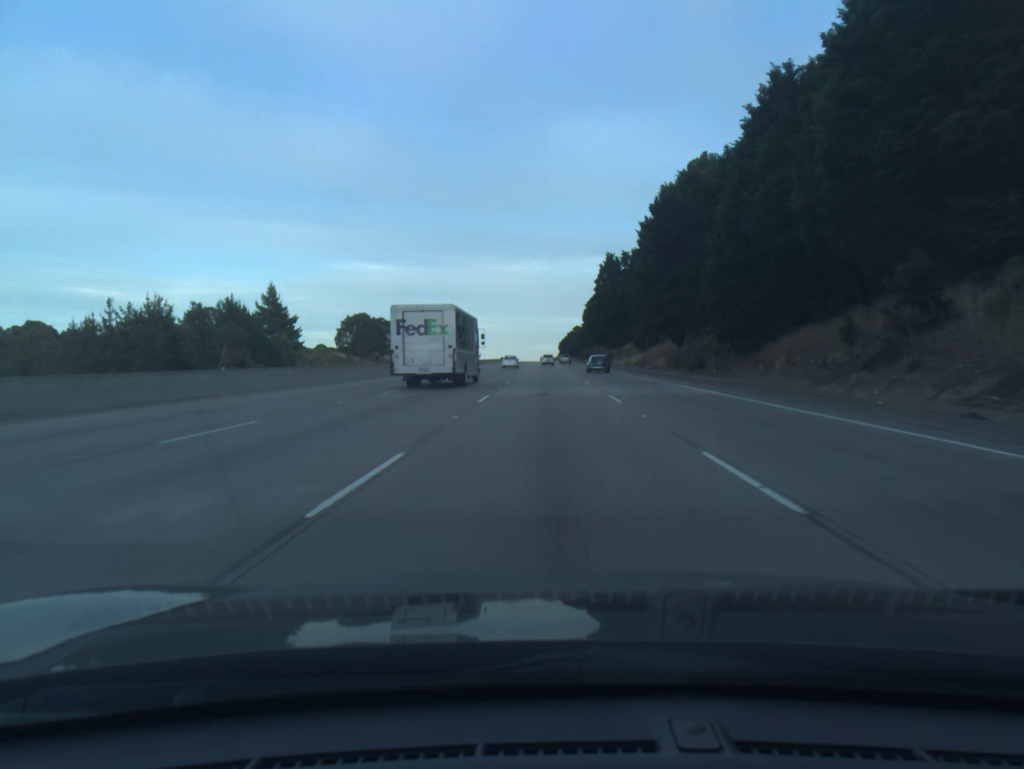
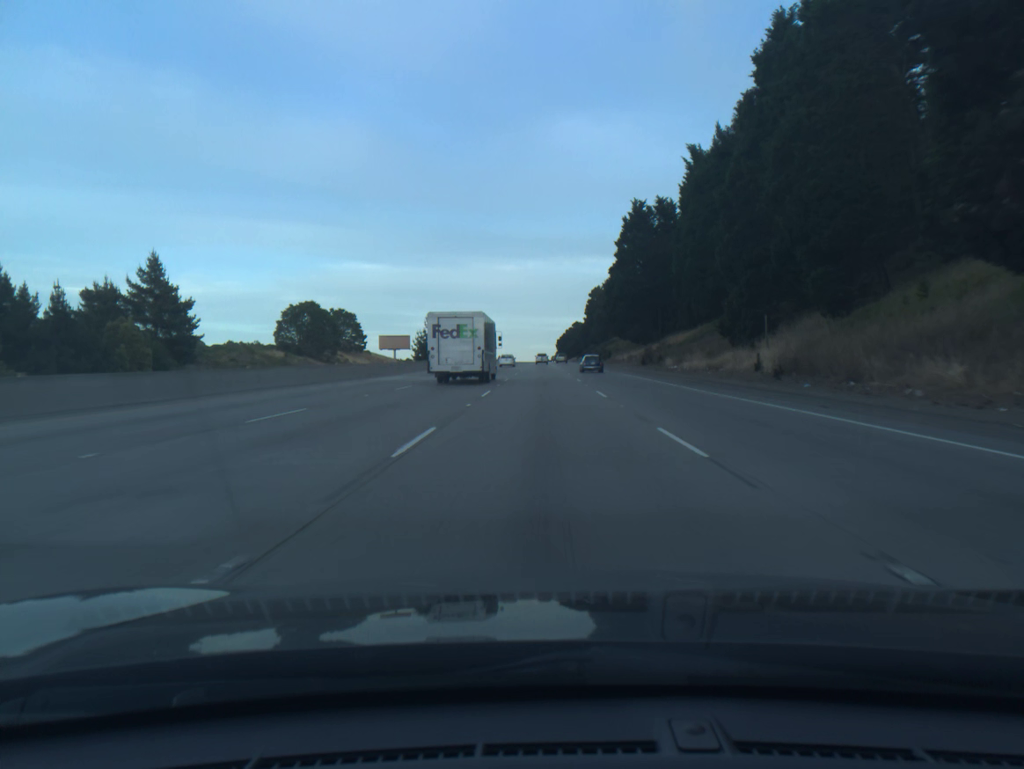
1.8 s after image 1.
(+0.2, +55.1) m; 0°
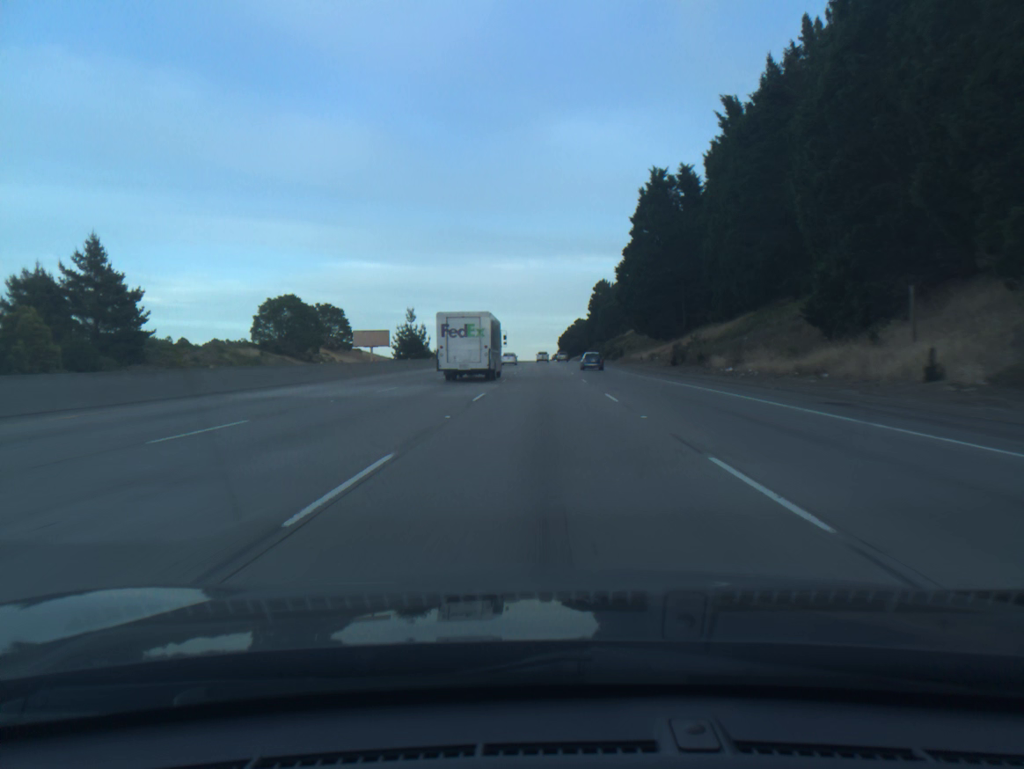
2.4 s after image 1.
(0.0, +18.4) m; 0°
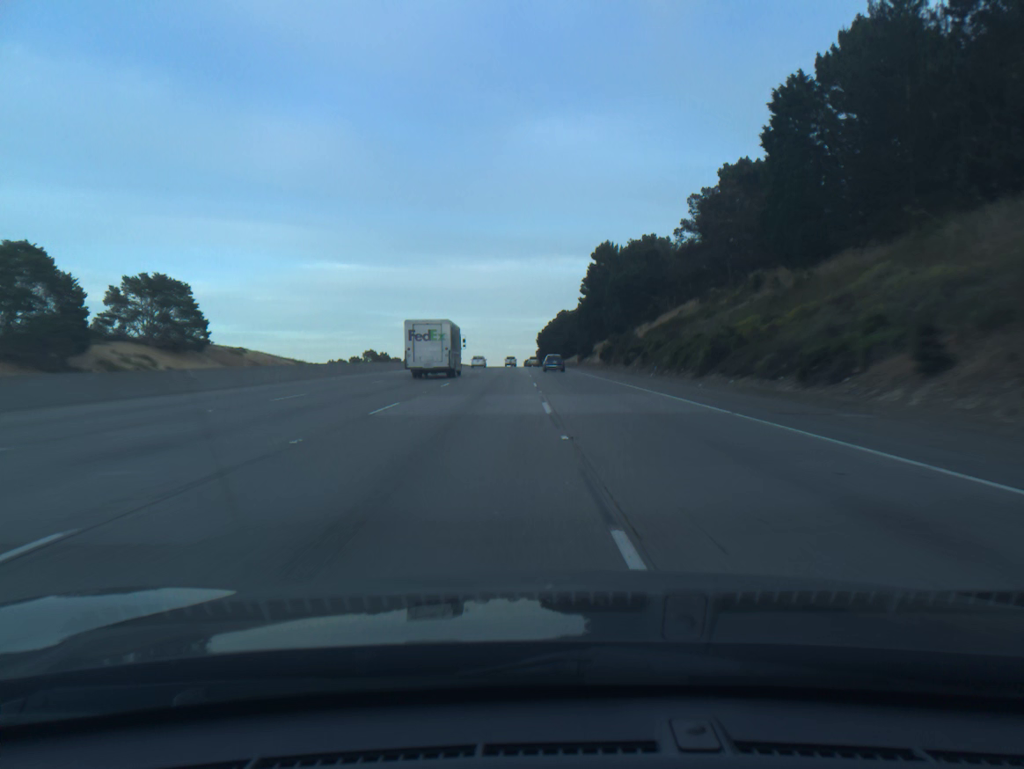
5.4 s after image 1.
(+1.3, +91.8) m; +2°
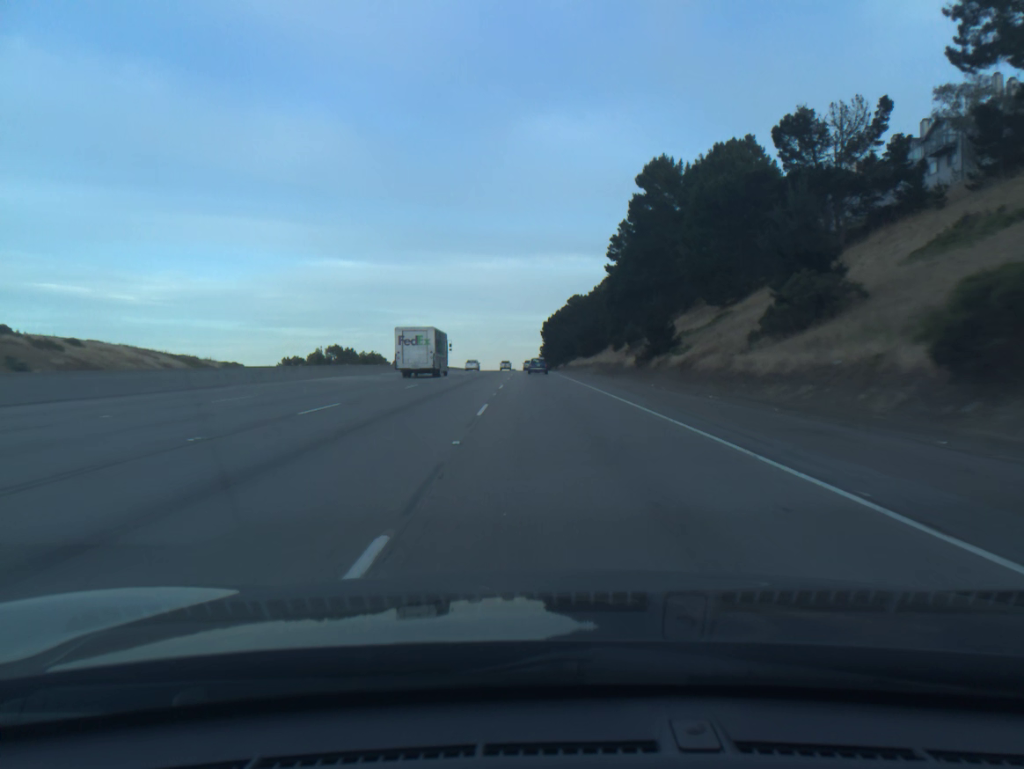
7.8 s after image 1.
(-0.6, +73.2) m; 0°
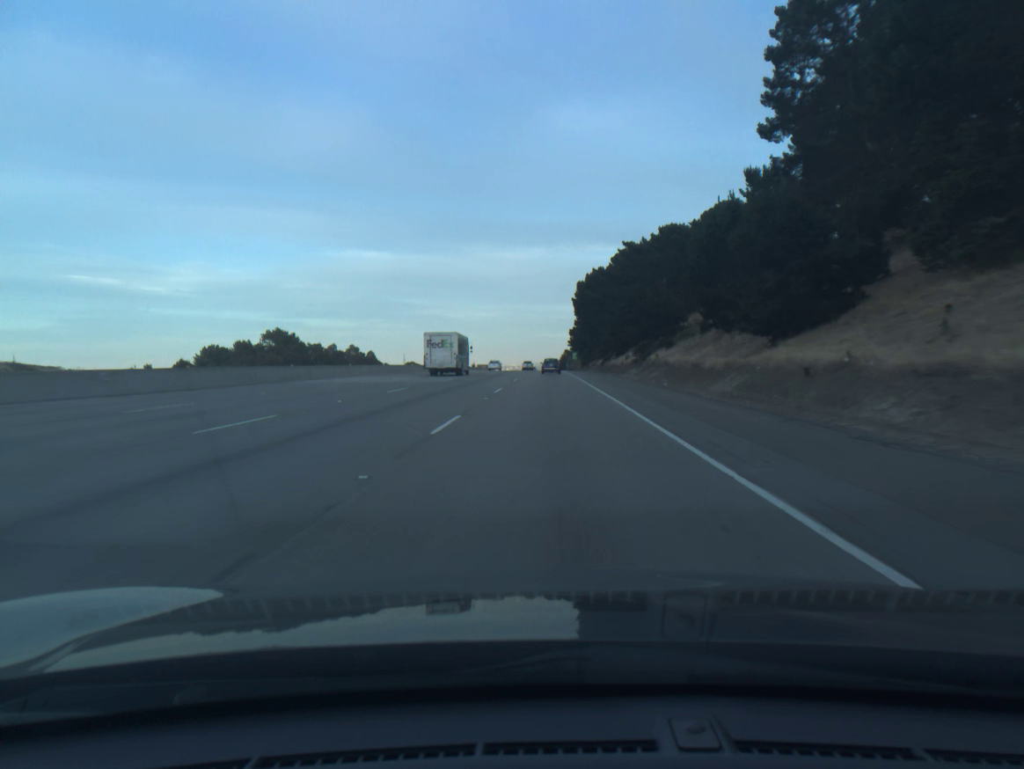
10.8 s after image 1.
(-1.2, +91.9) m; -2°
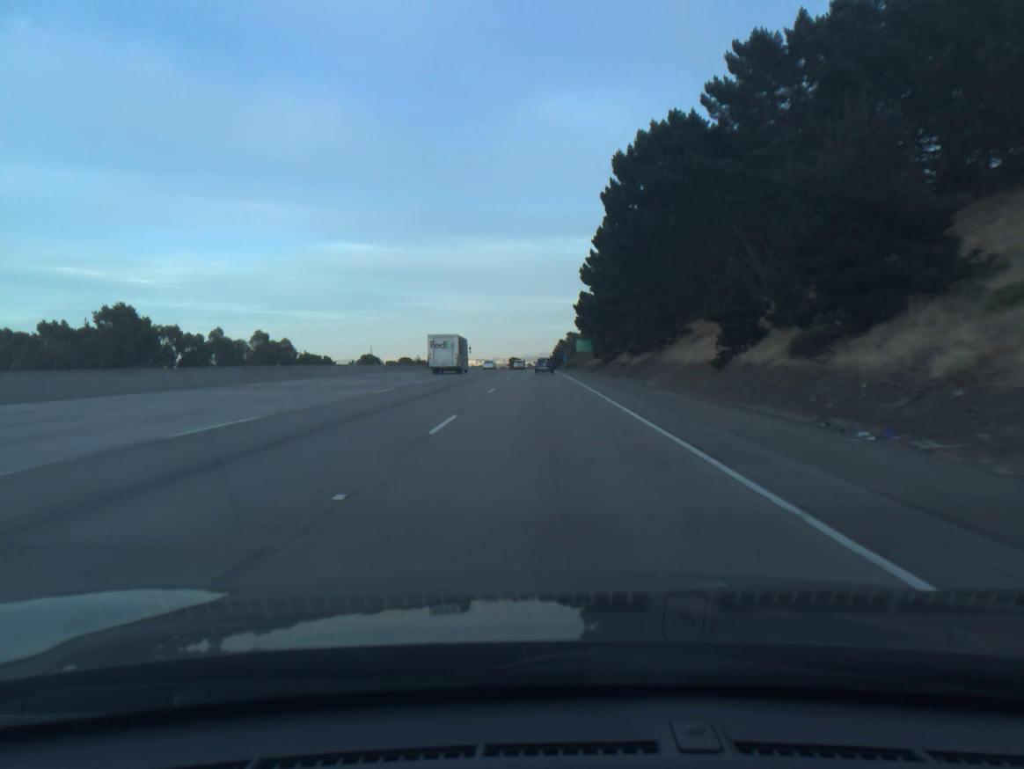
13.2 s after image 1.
(+0.4, +73.8) m; +1°
